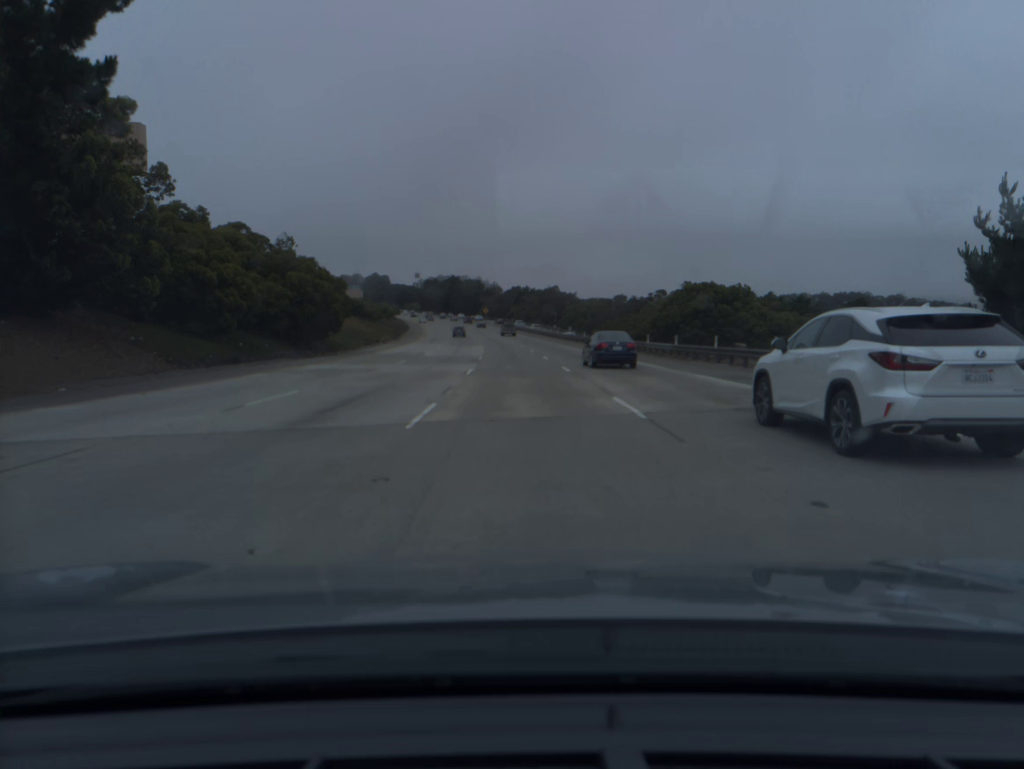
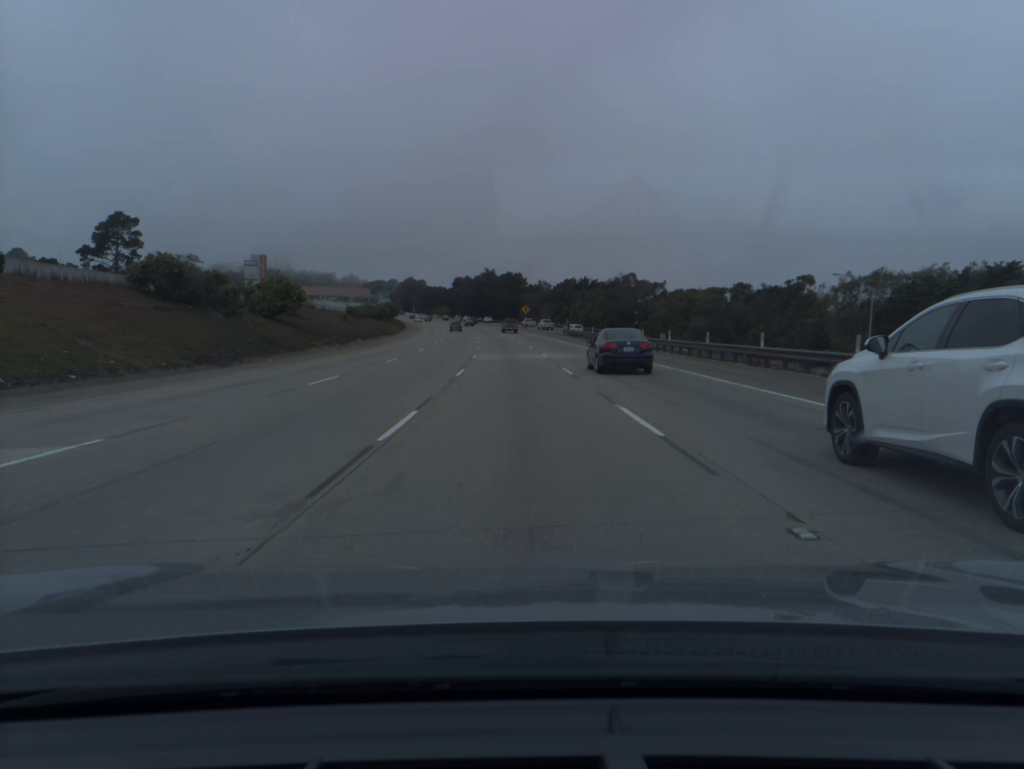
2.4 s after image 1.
(-2.1, +74.7) m; -3°
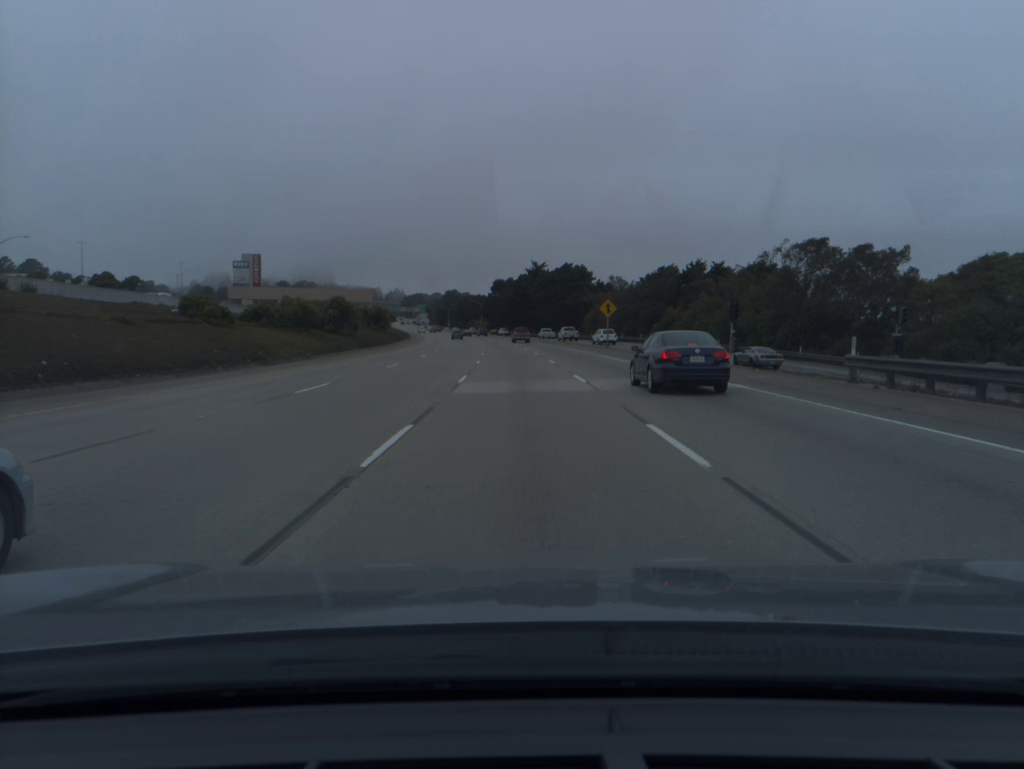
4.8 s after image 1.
(-2.5, +74.9) m; -4°
